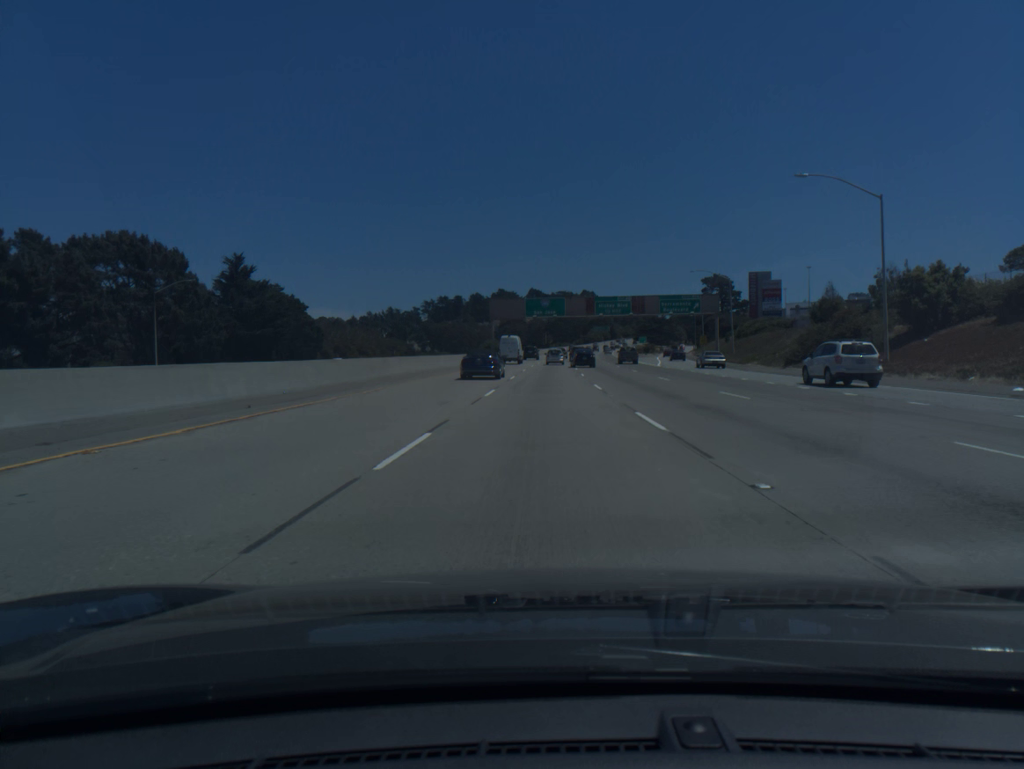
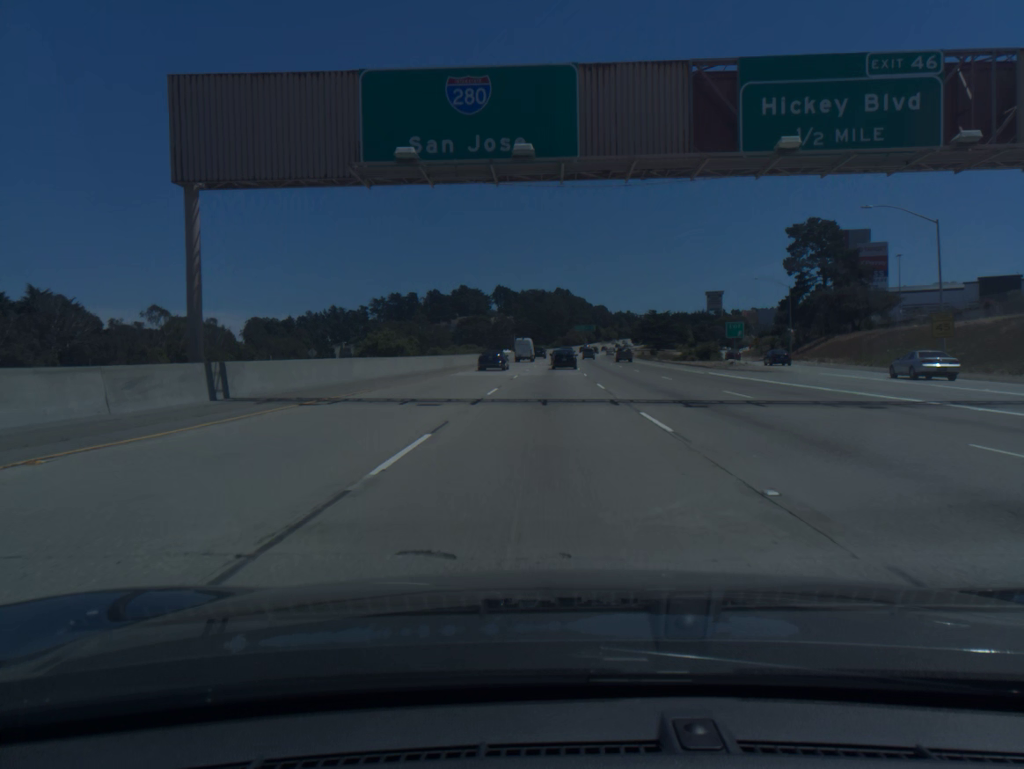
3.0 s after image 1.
(+1.5, +88.1) m; +2°
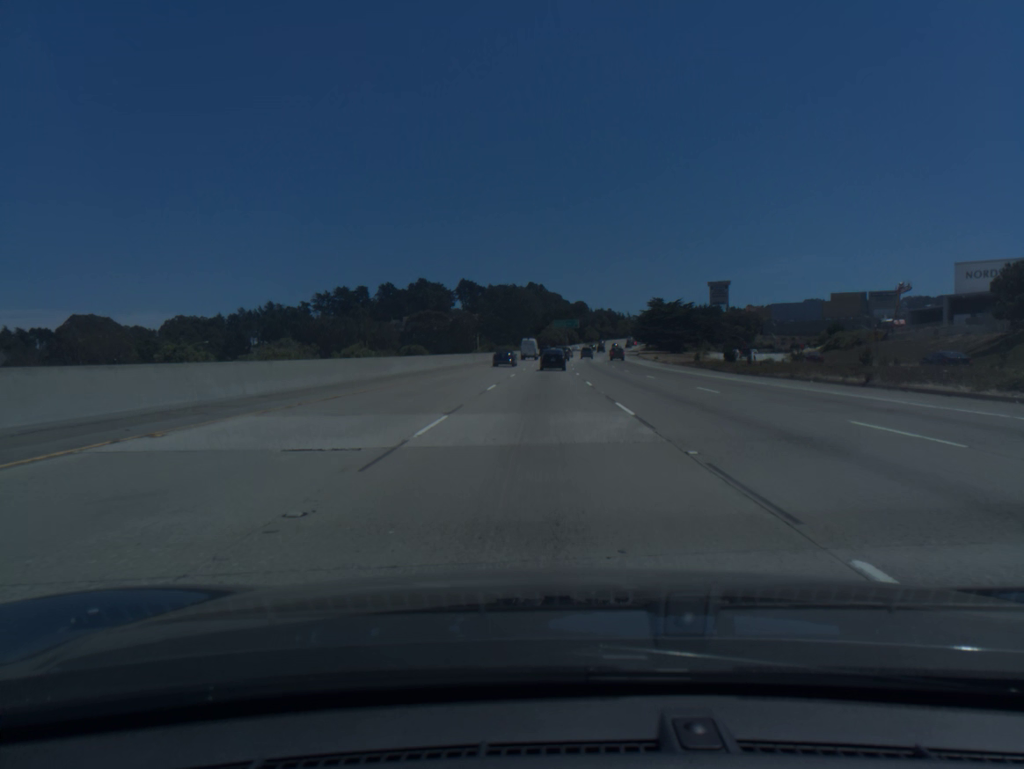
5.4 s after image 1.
(+1.5, +70.0) m; +2°
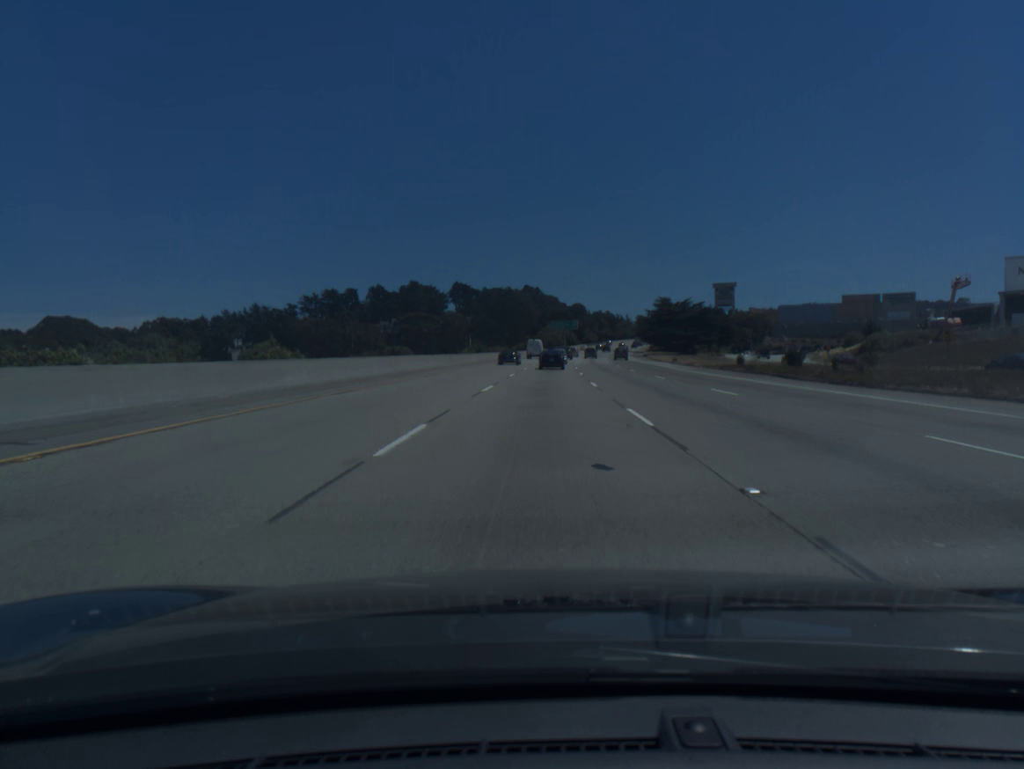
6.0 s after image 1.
(+0.1, +17.2) m; 0°
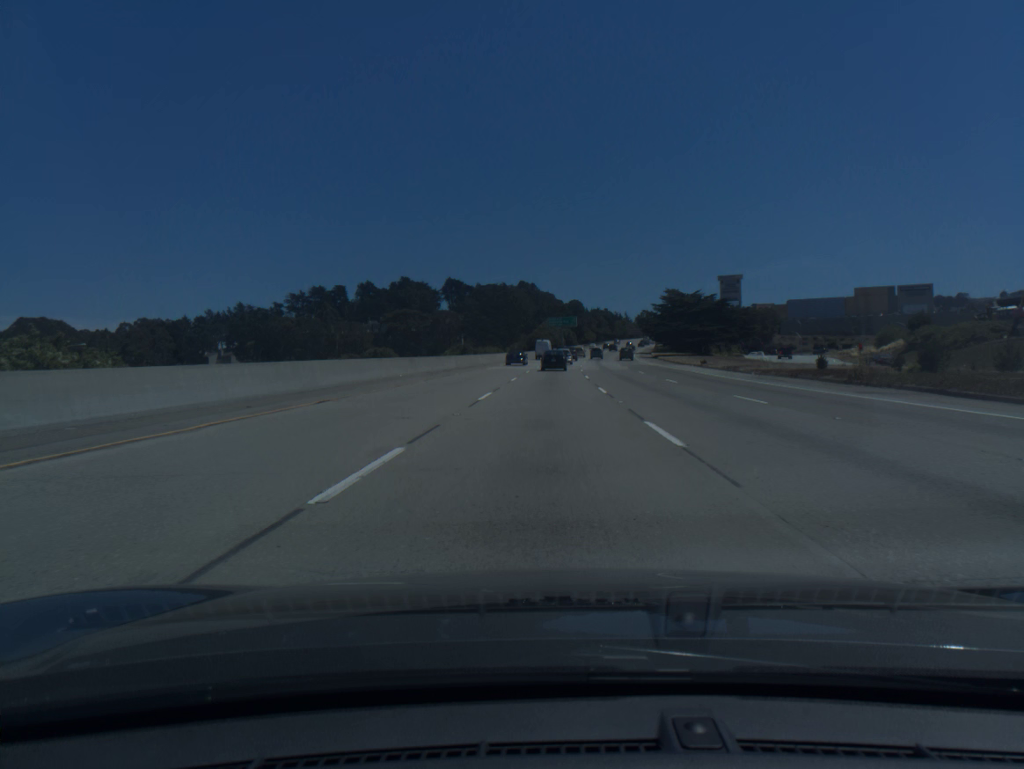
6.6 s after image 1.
(0.0, +17.1) m; 0°
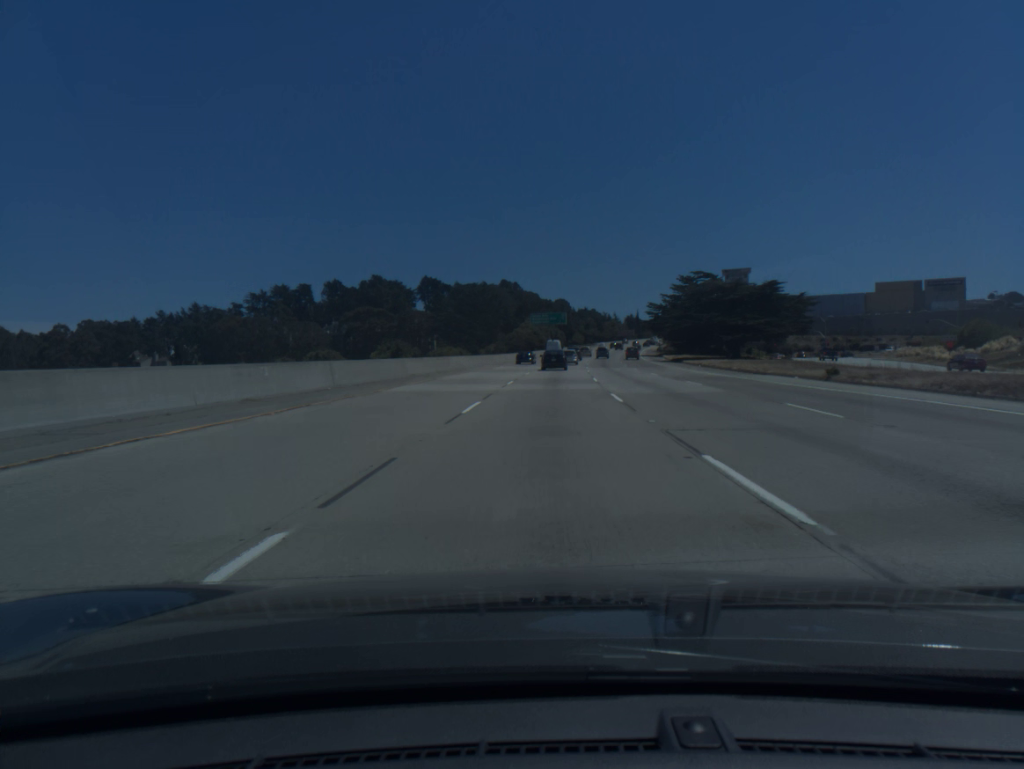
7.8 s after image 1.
(+0.3, +34.1) m; +1°
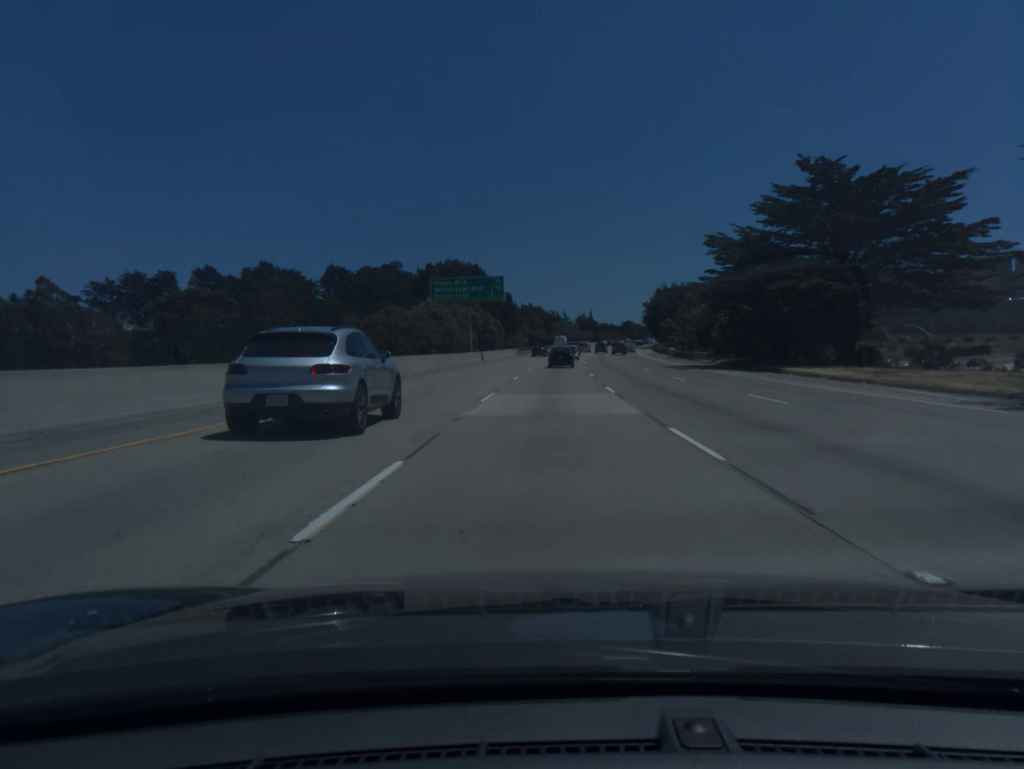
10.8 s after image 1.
(+2.9, +84.3) m; +4°
